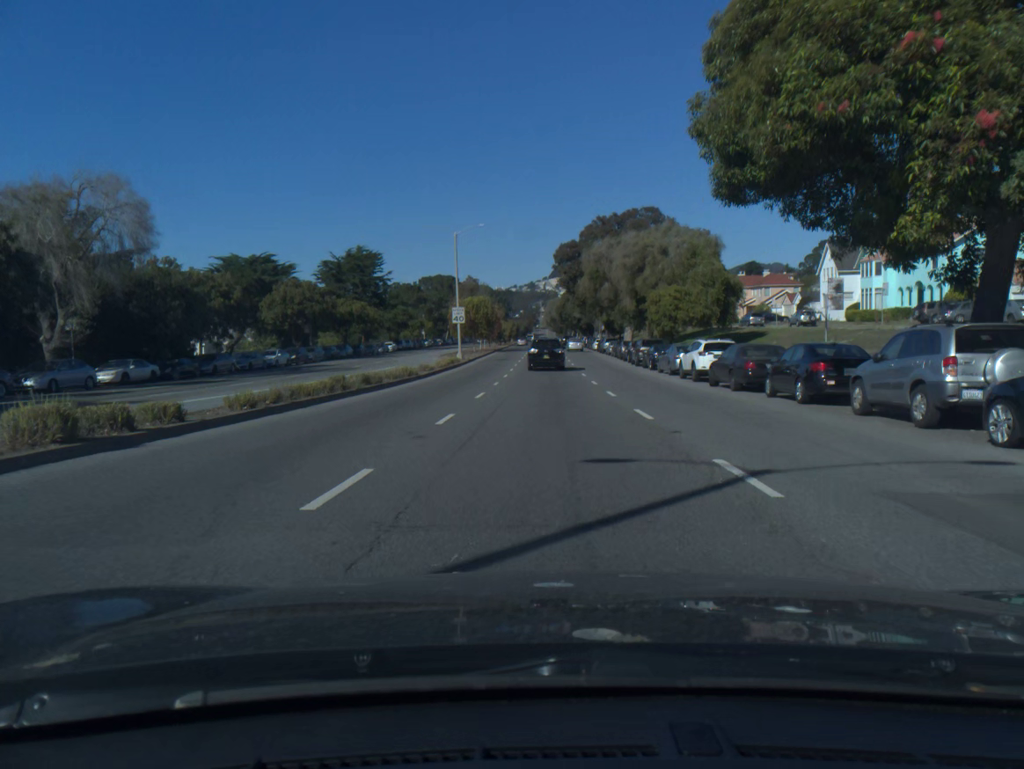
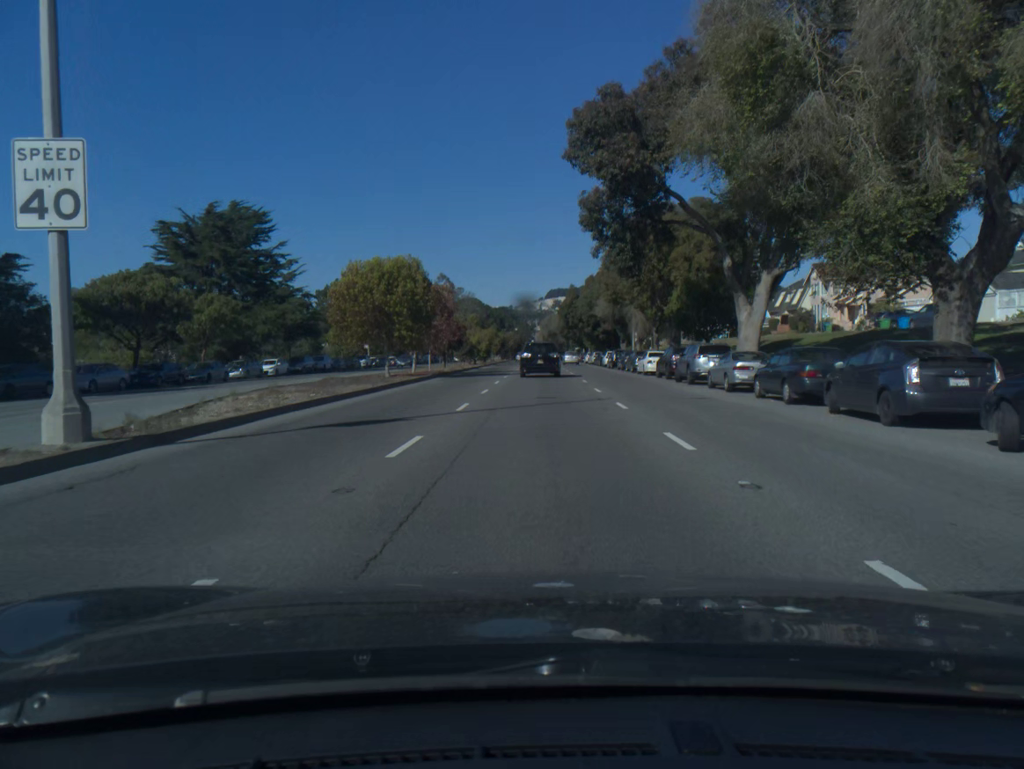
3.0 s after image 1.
(+0.2, +47.7) m; 0°
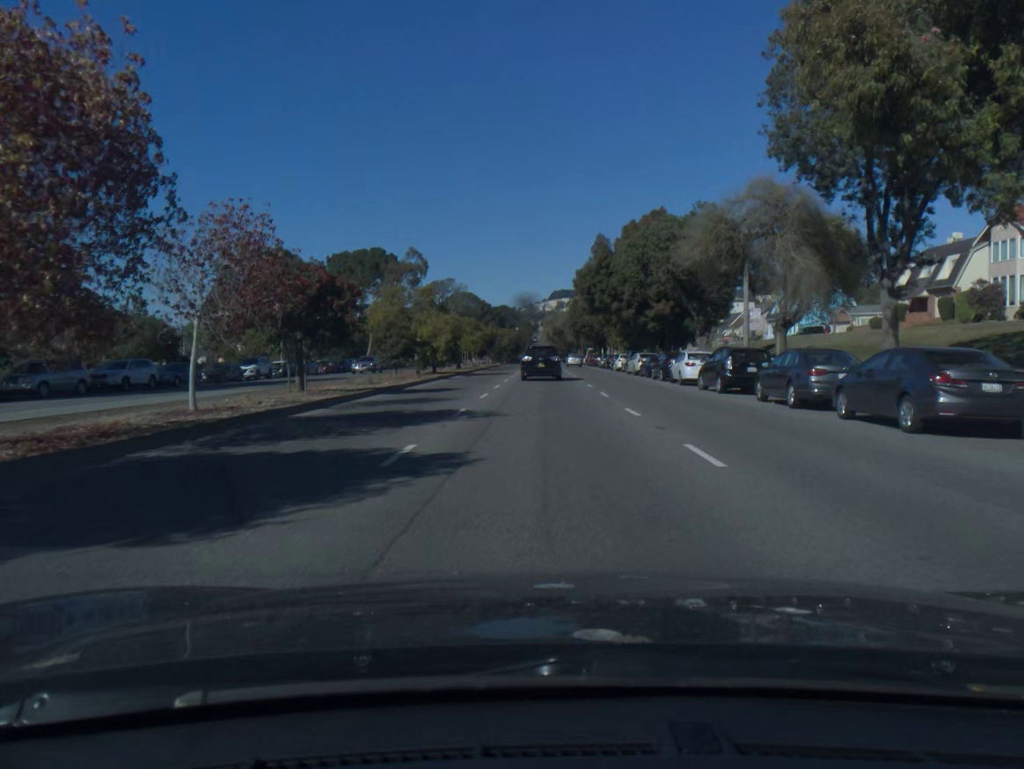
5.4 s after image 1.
(-0.2, +37.6) m; 0°
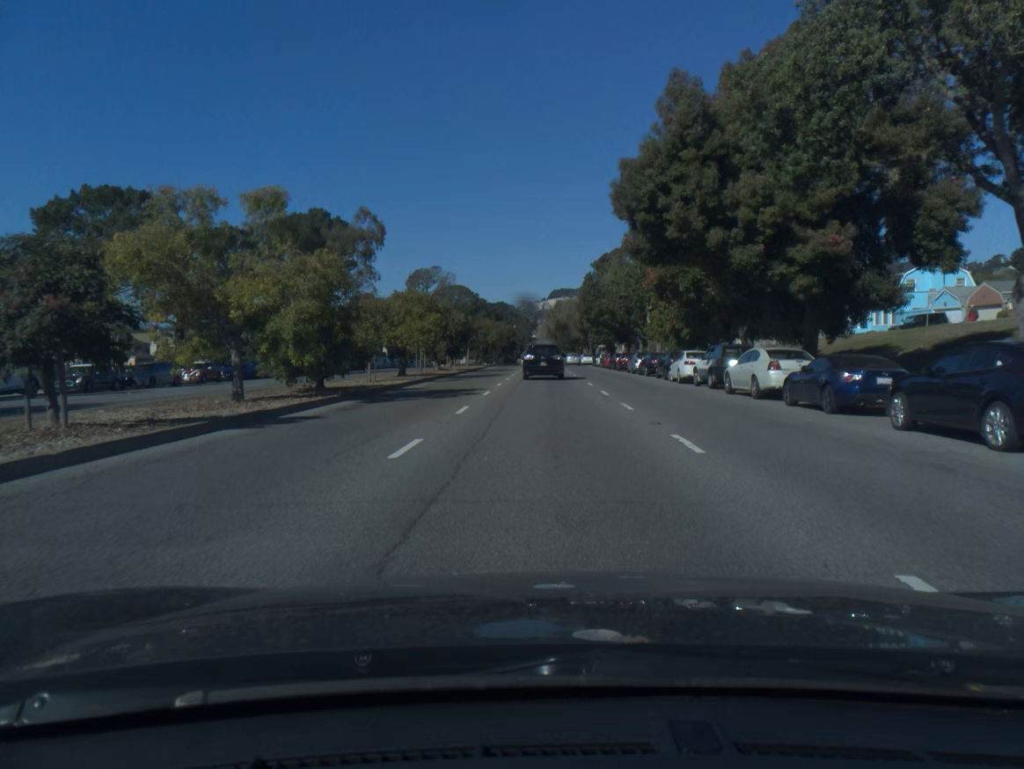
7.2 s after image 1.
(0.0, +28.4) m; 0°
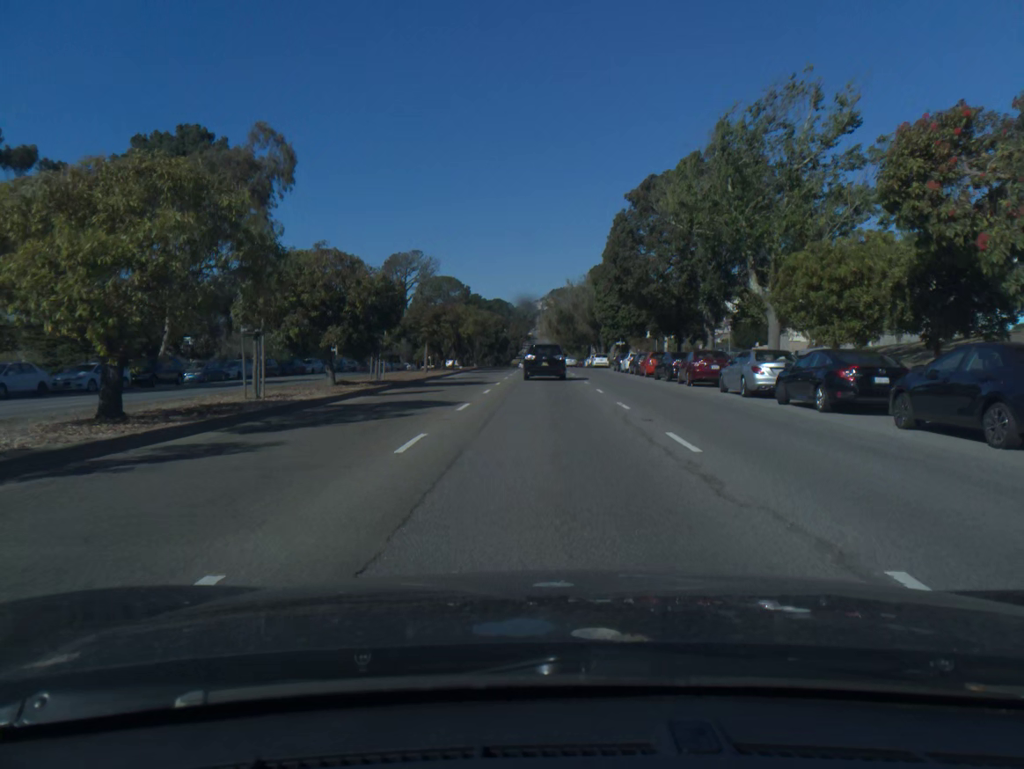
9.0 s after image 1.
(0.0, +28.5) m; 0°
